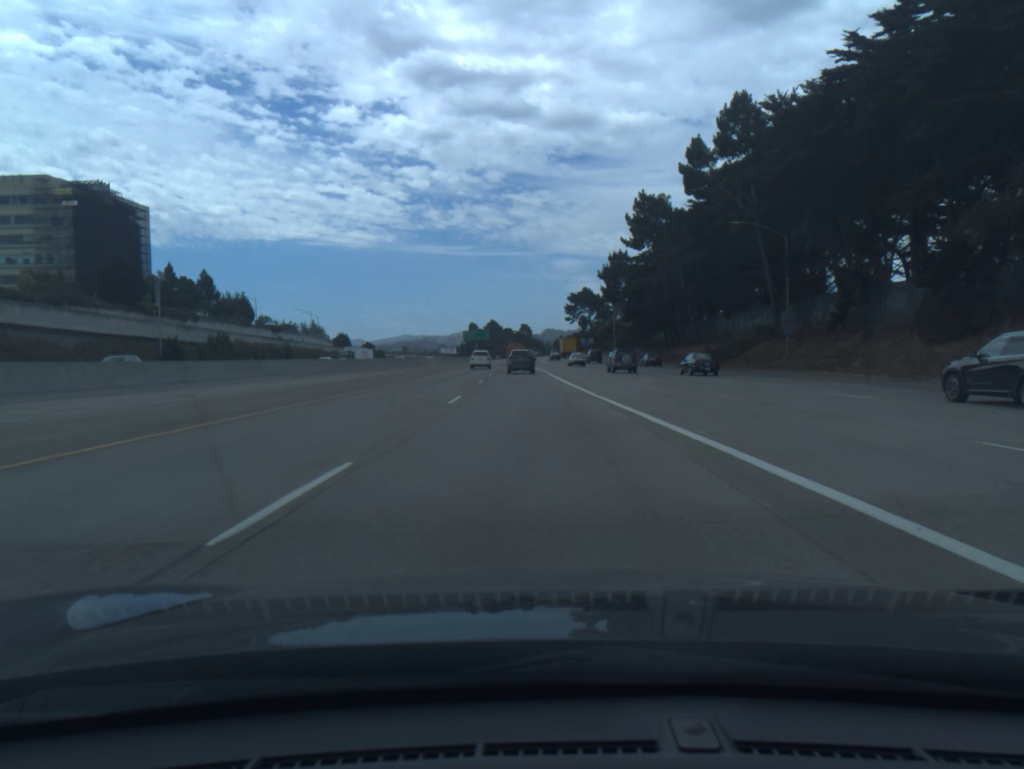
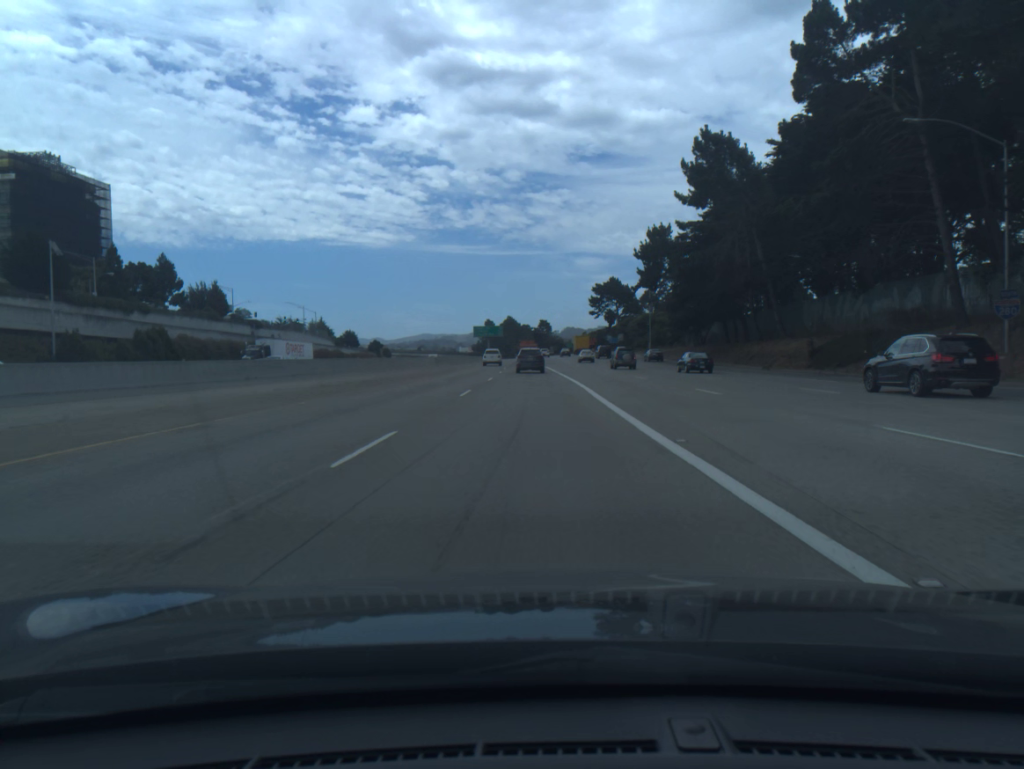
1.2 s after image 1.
(-0.3, +26.1) m; -1°
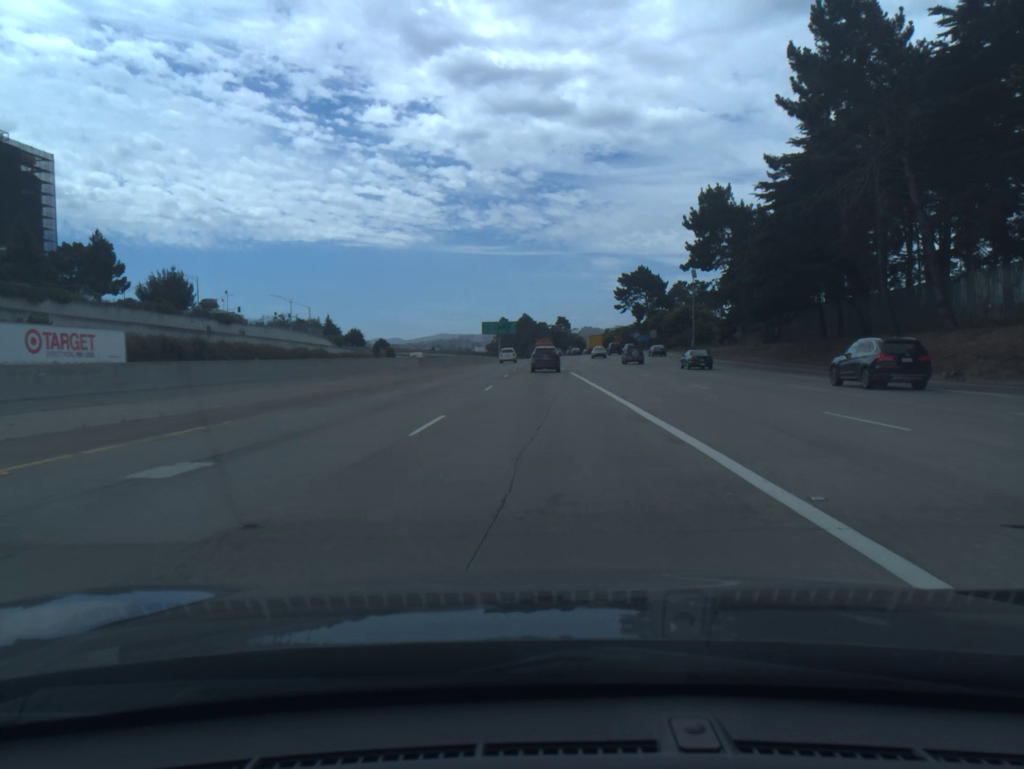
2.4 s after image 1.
(-0.3, +25.9) m; -1°
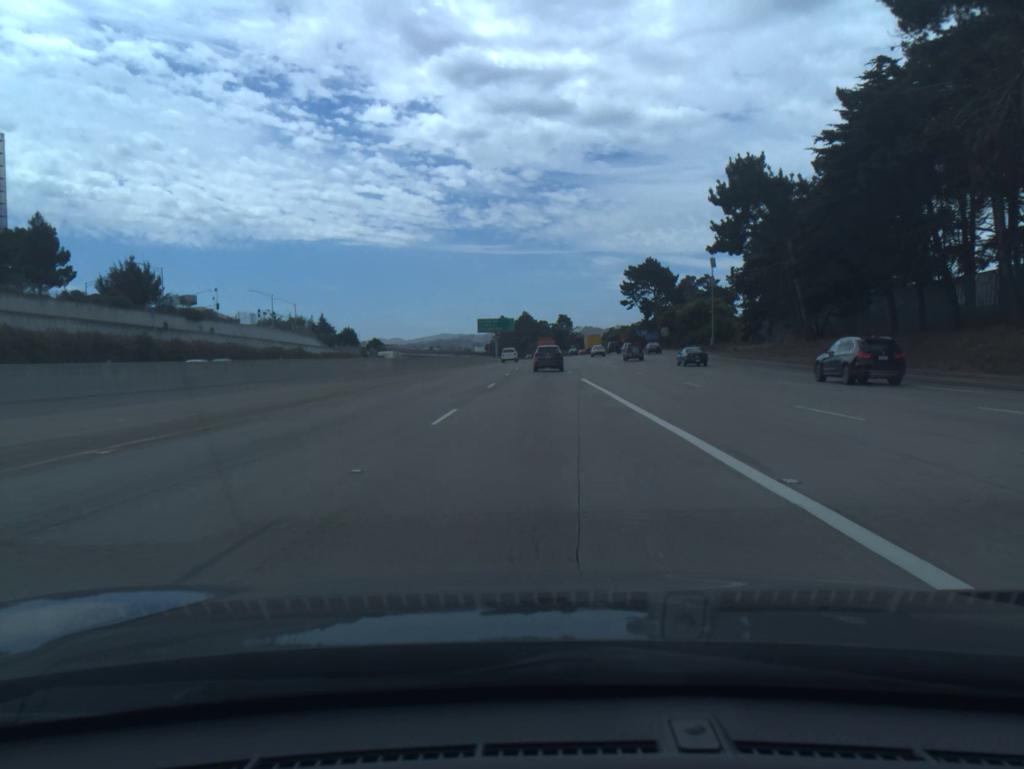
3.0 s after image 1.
(0.0, +12.9) m; 0°
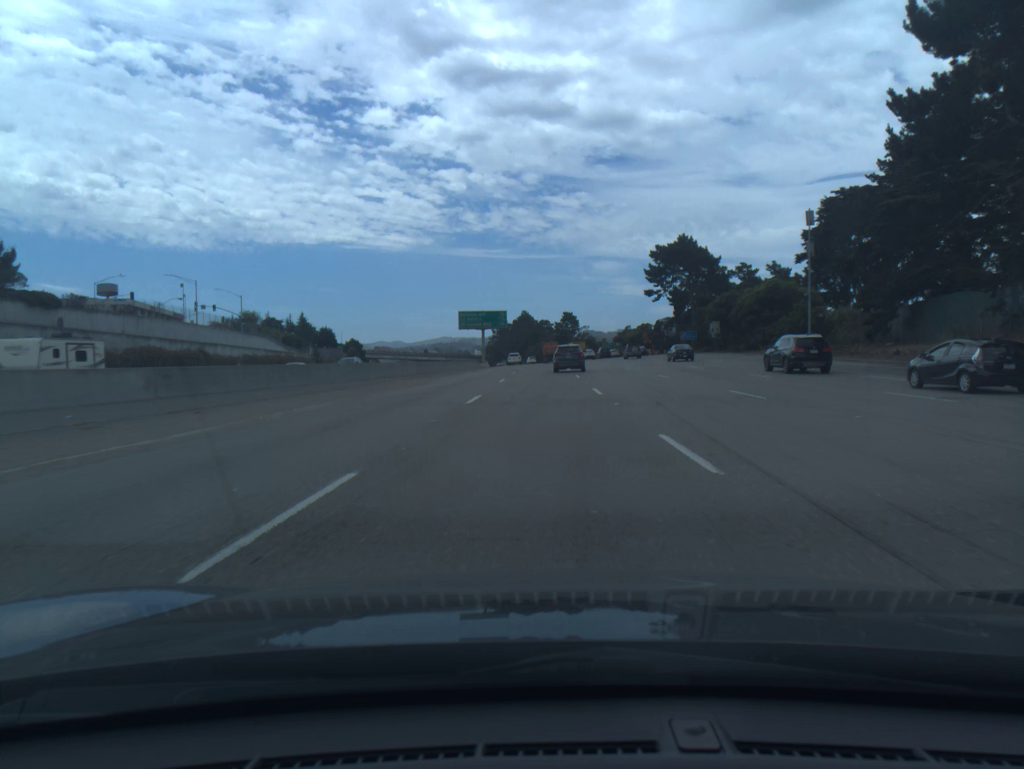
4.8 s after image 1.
(0.0, +38.3) m; 0°
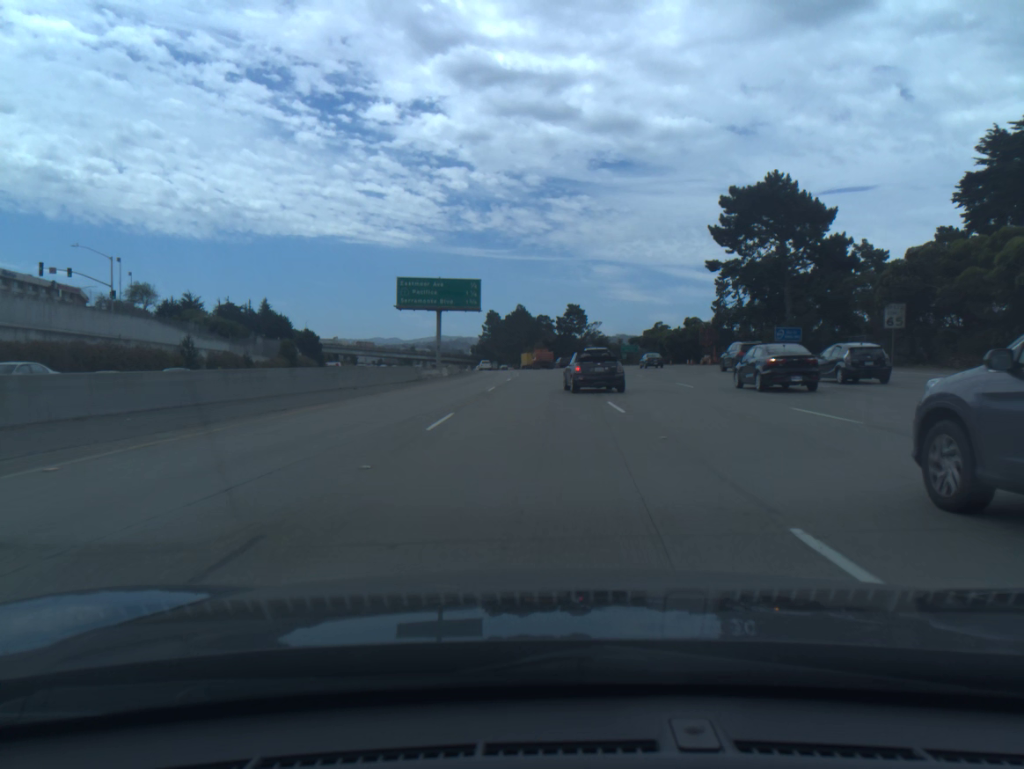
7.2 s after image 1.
(0.0, +50.2) m; 0°
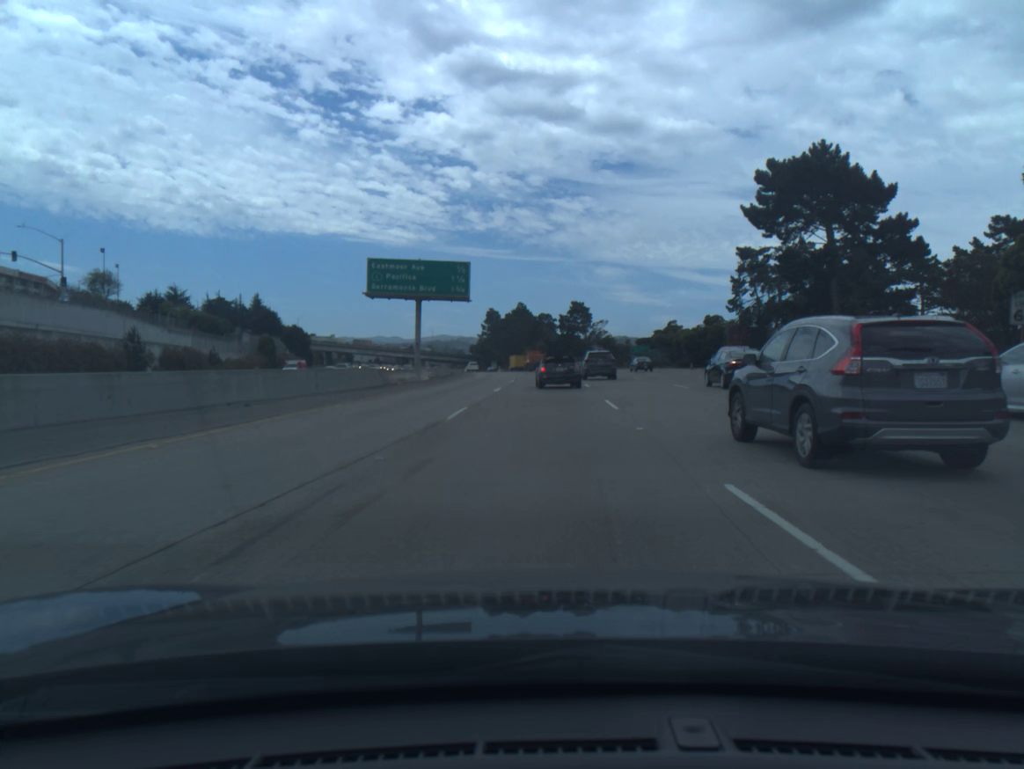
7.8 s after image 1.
(0.0, +12.6) m; 0°
